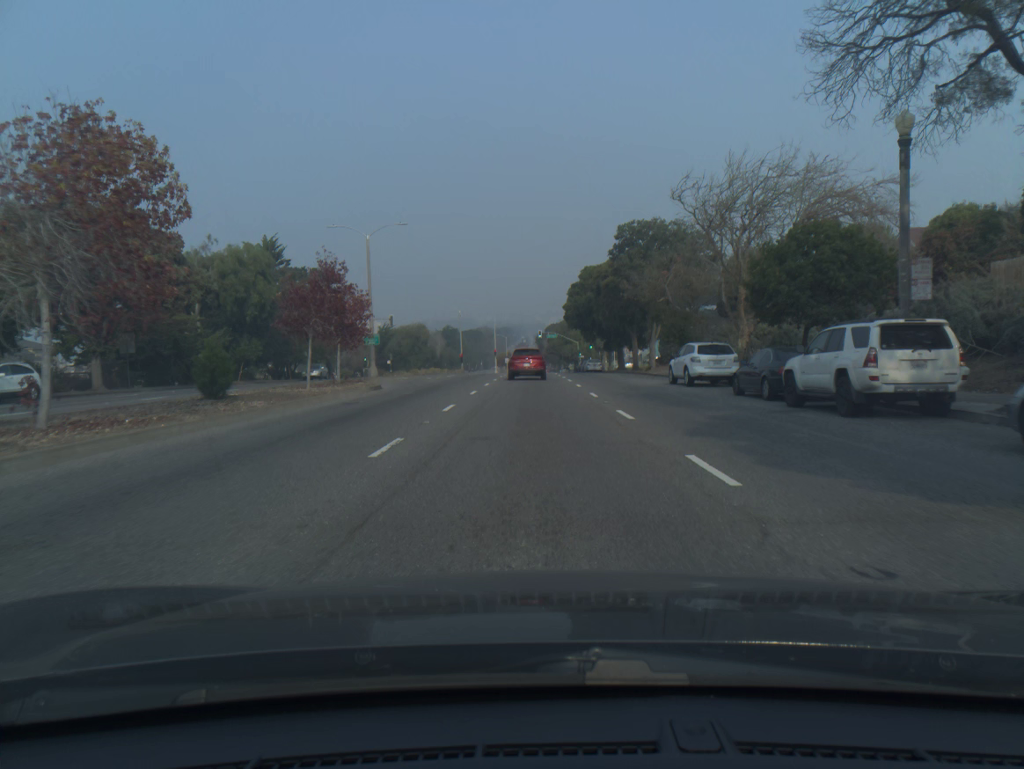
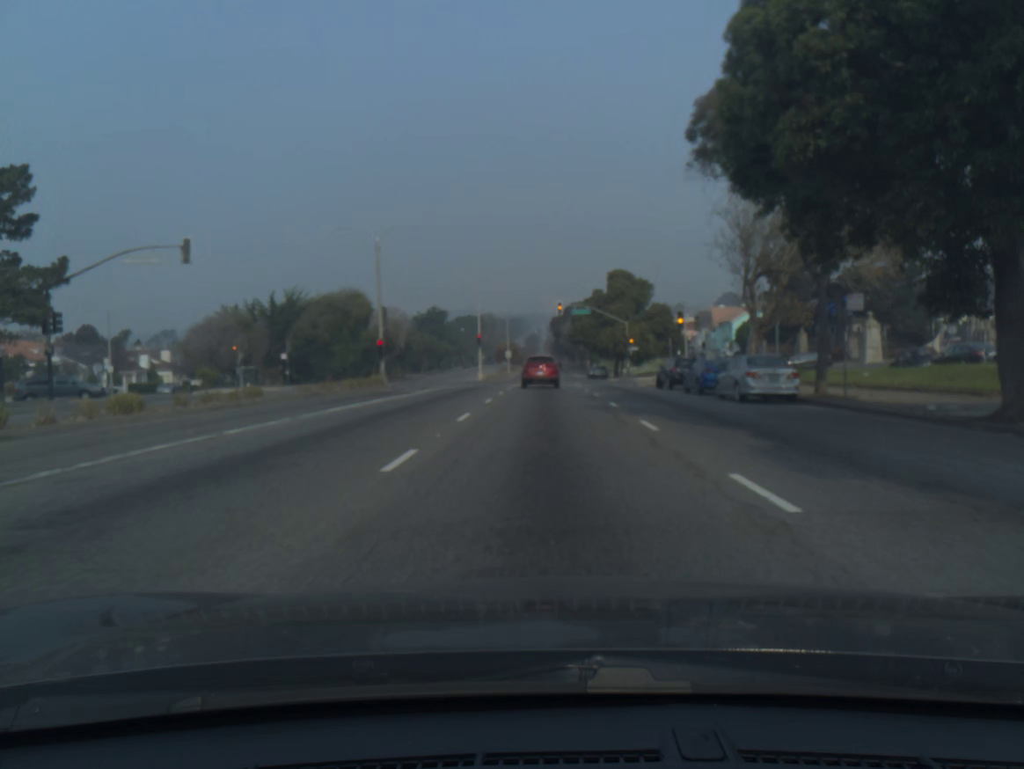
(-0.8, +59.5) m; -1°
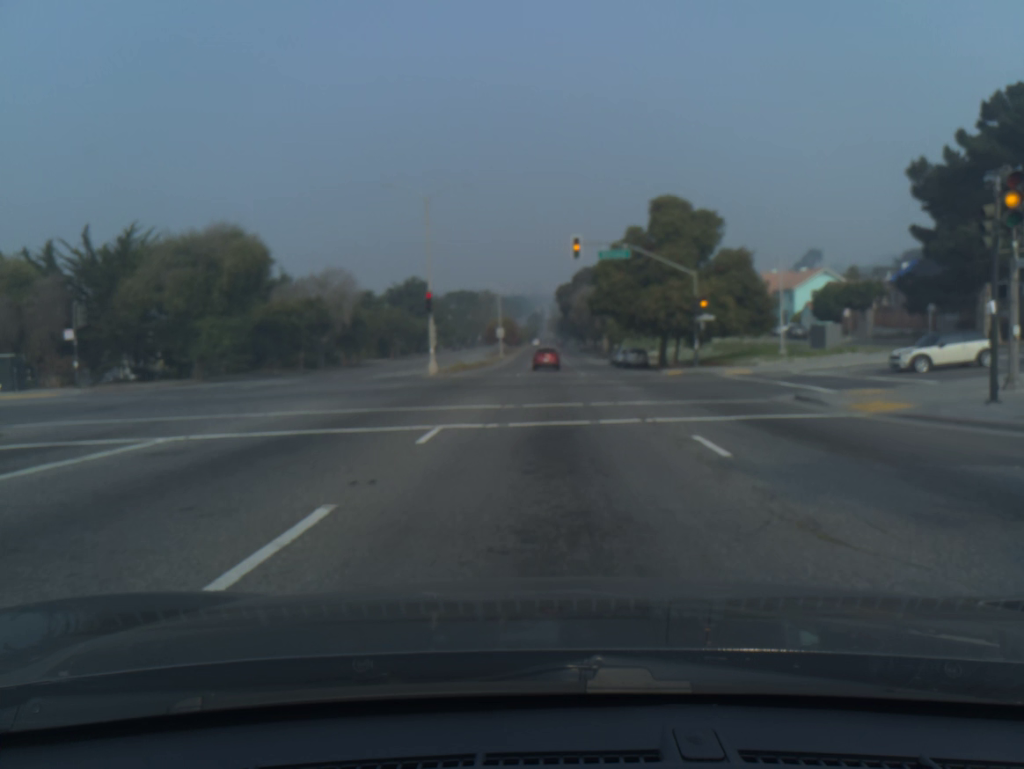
(0.0, +34.3) m; 0°
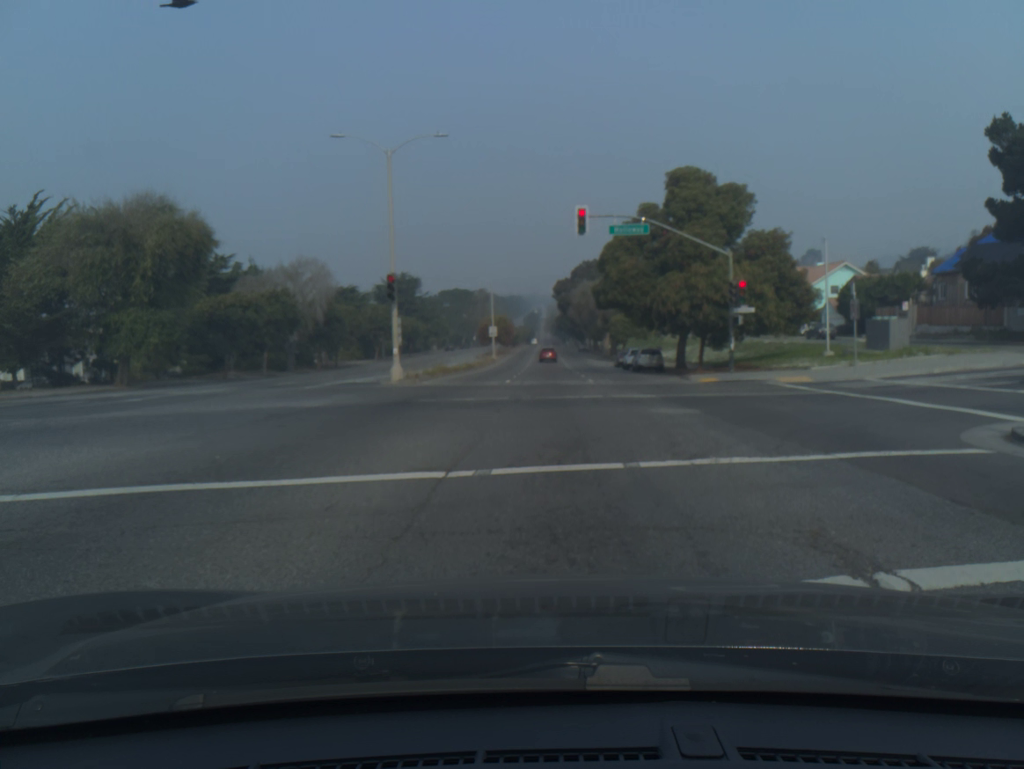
(0.0, +9.8) m; 0°
